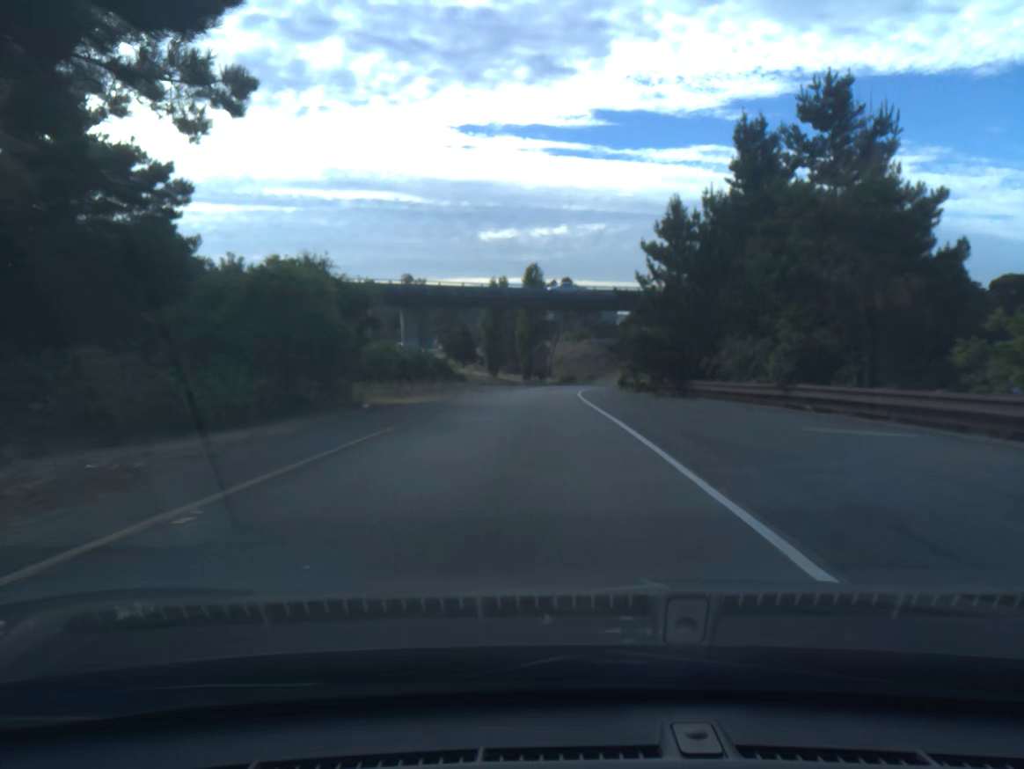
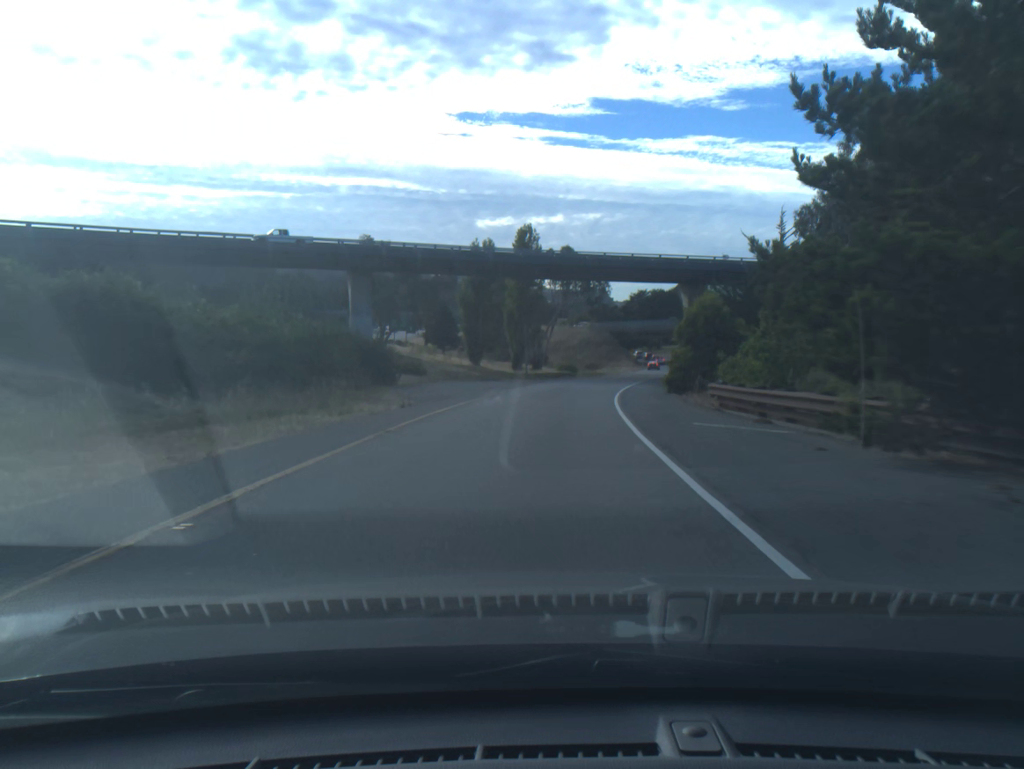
(0.0, +23.4) m; 0°
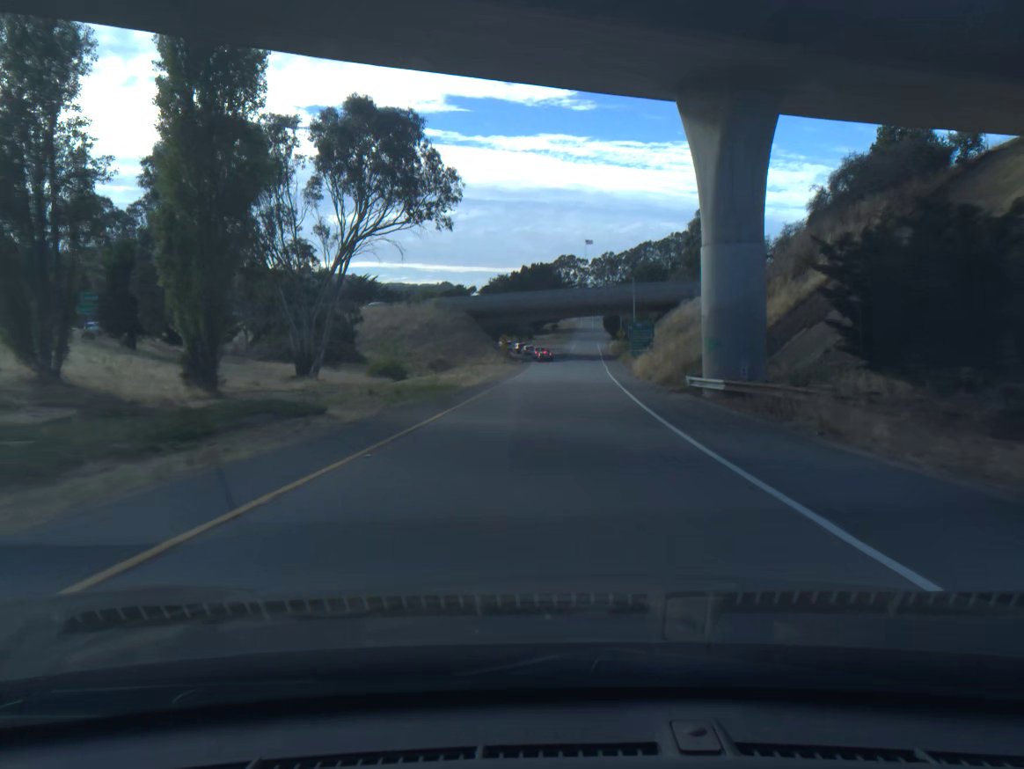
(+4.9, +56.6) m; +10°
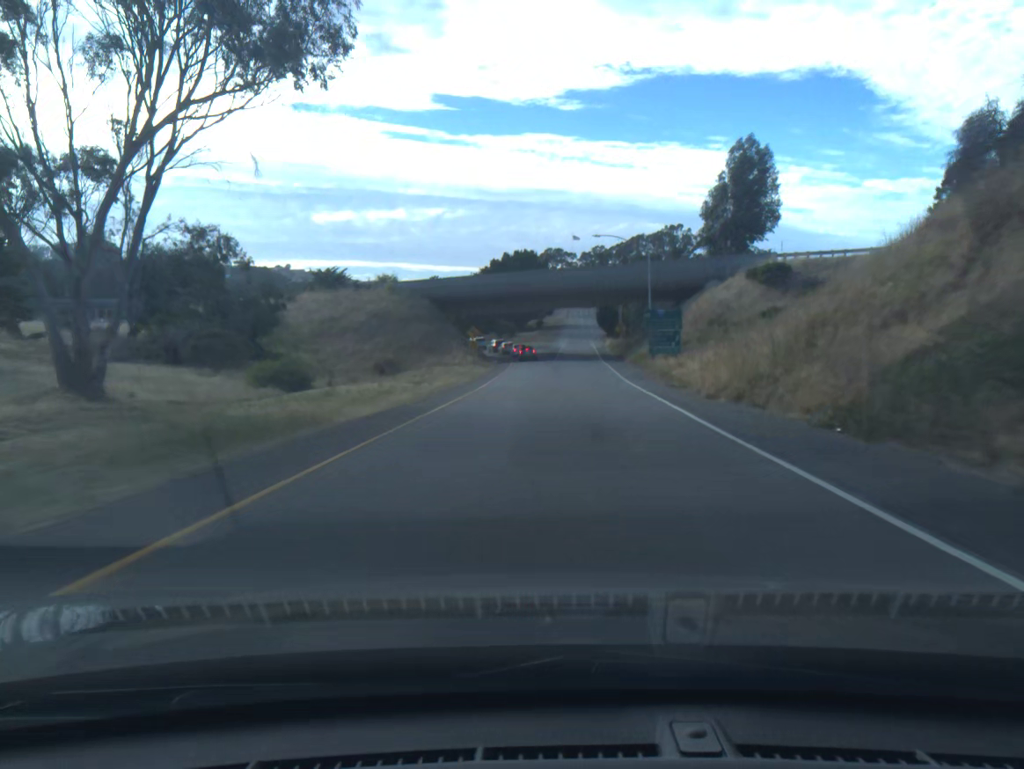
(+0.3, +22.0) m; +1°
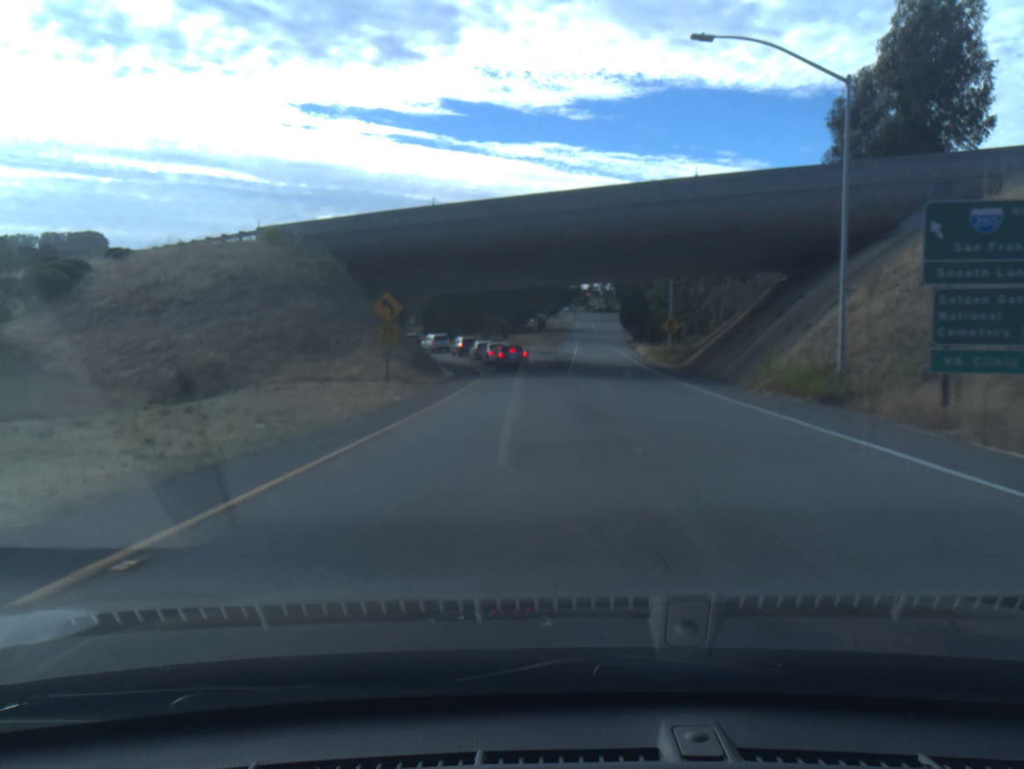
(-0.1, +38.6) m; 0°
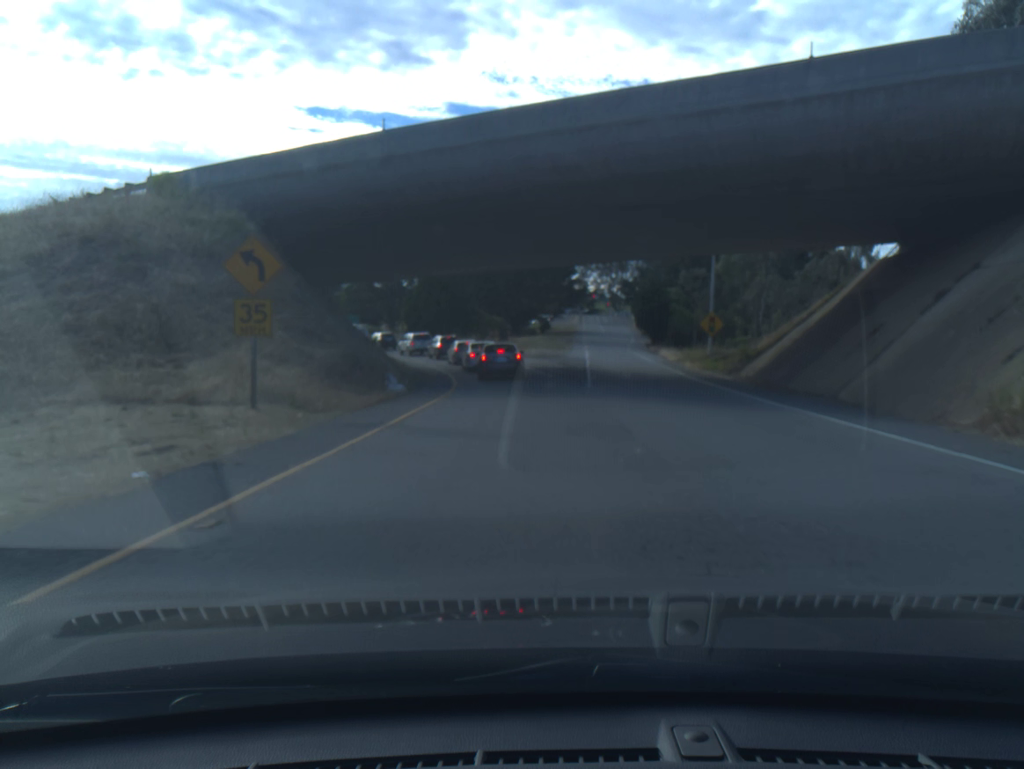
(0.0, +14.6) m; 0°
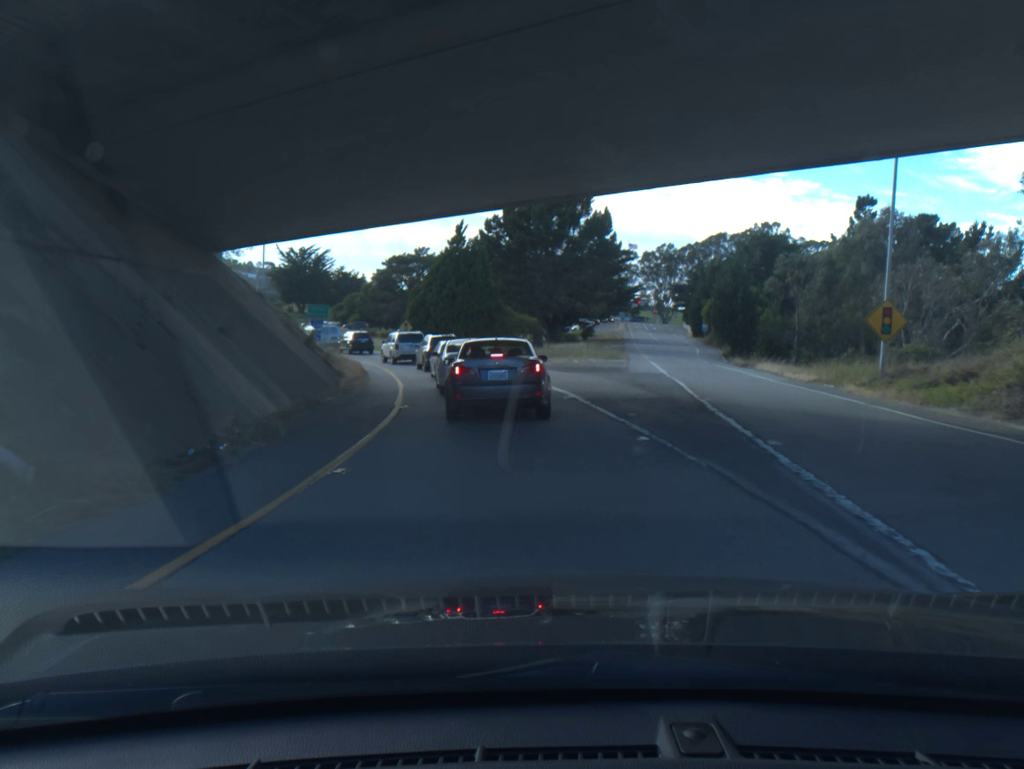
(-0.4, +21.2) m; -3°
